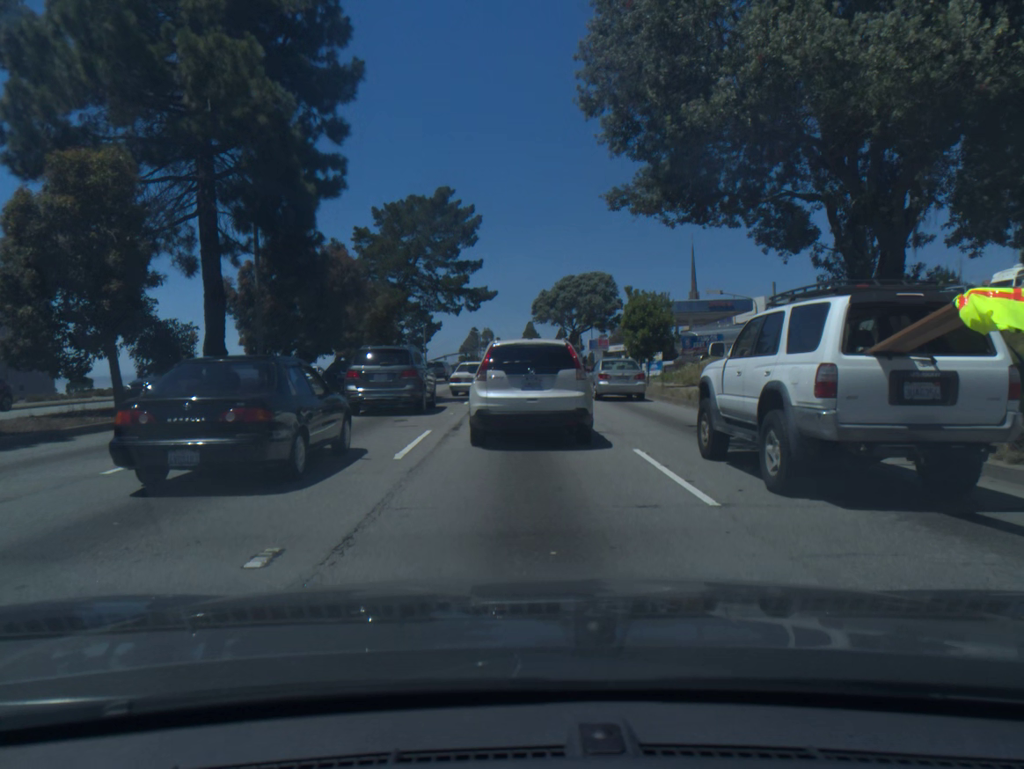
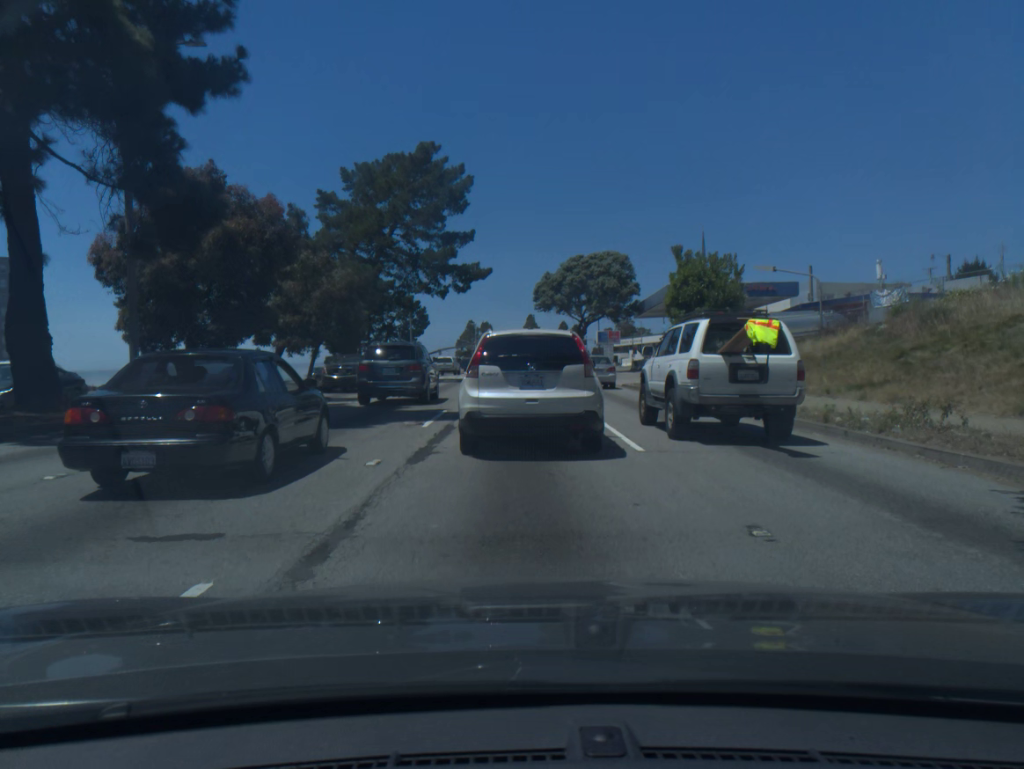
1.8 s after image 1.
(-0.1, +10.3) m; -1°
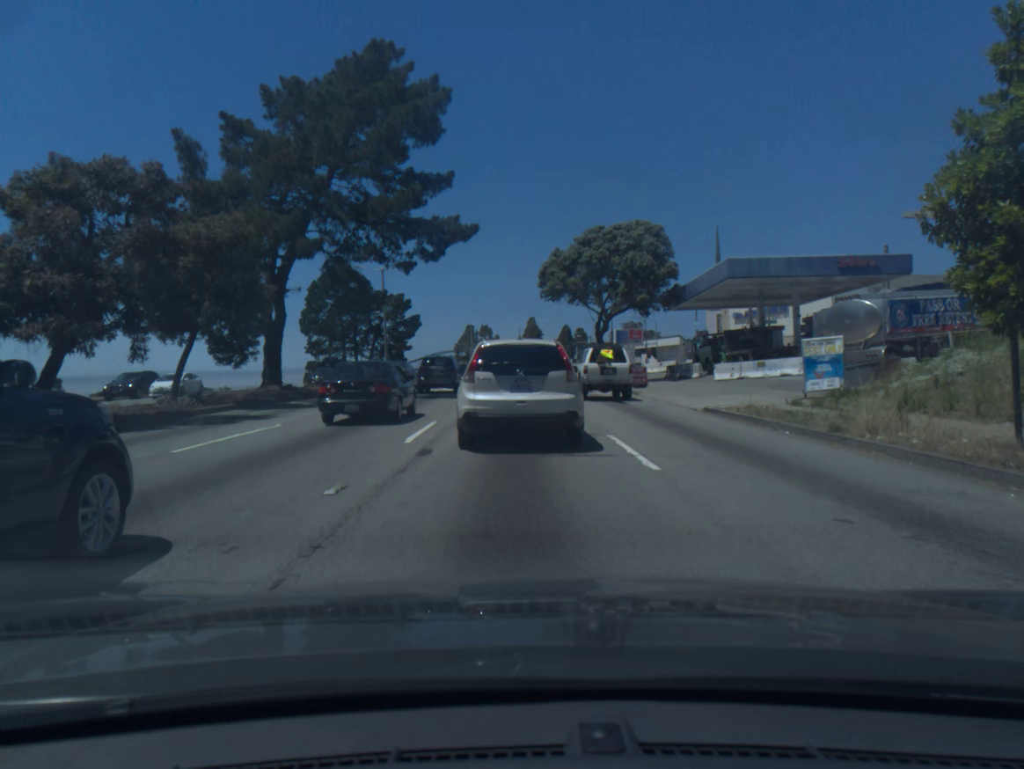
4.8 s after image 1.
(+0.2, +16.4) m; +1°
